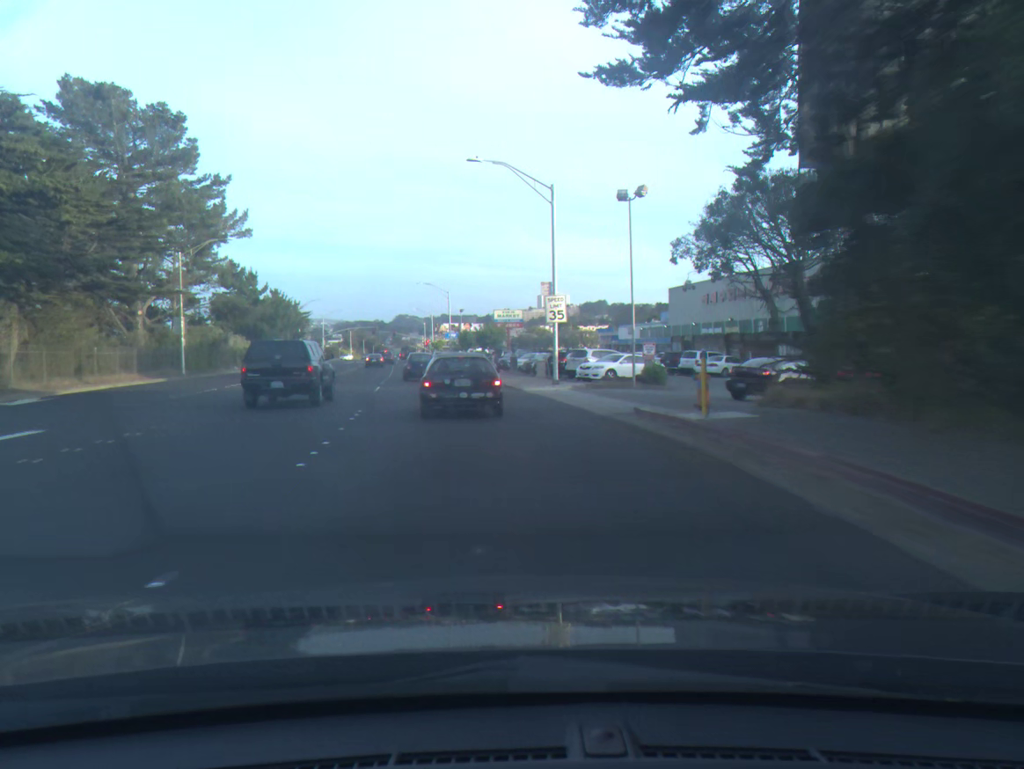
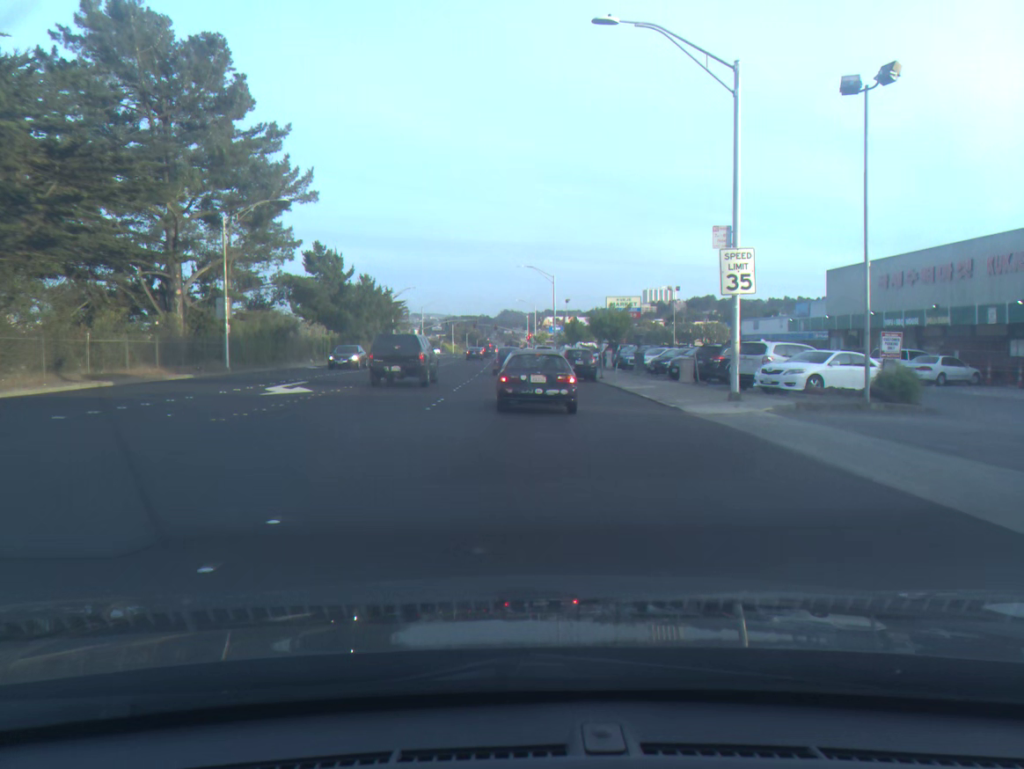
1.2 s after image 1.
(-1.0, +13.1) m; -7°
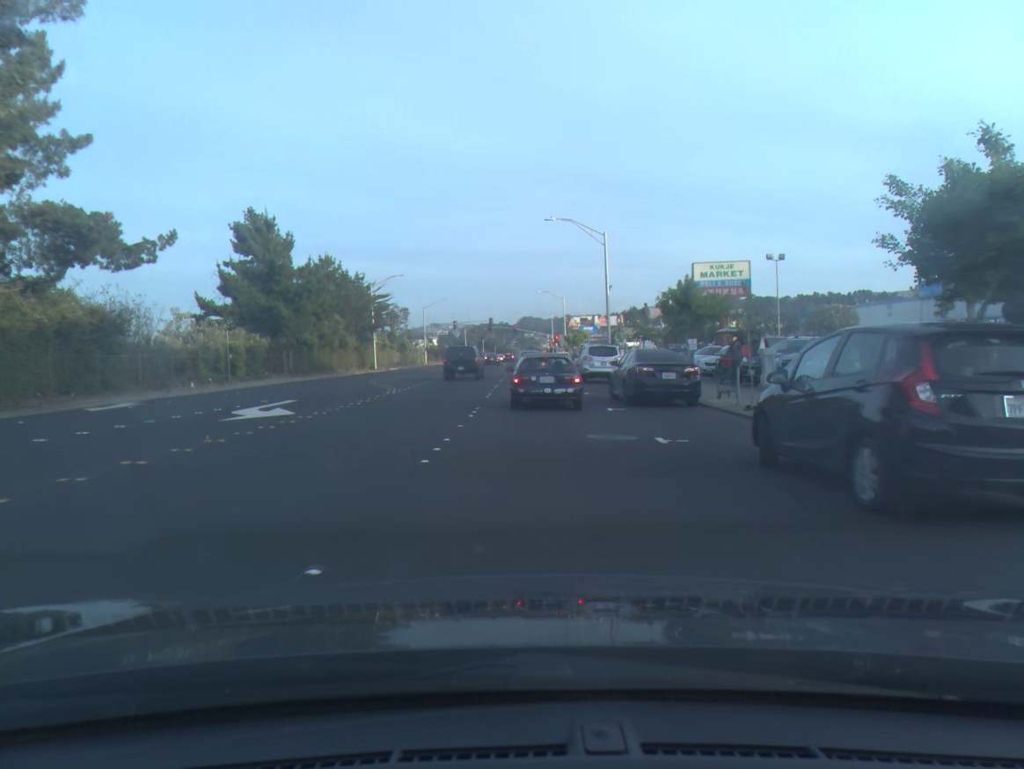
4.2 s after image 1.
(-0.6, +29.0) m; -1°
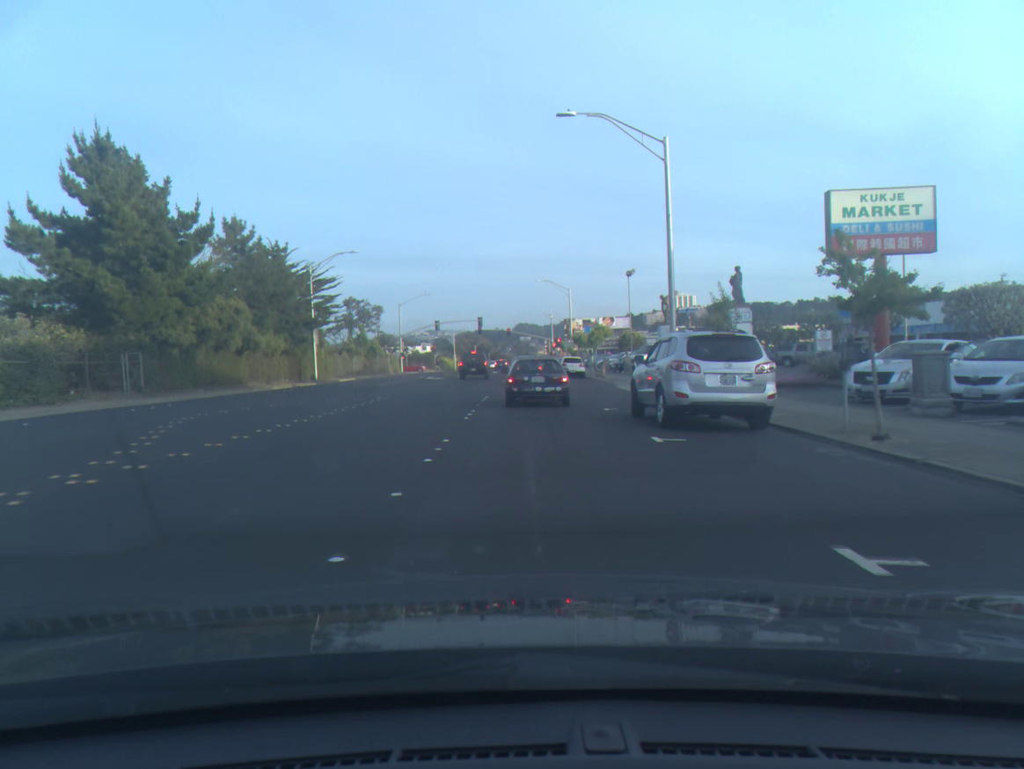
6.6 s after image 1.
(+0.2, +21.0) m; +1°
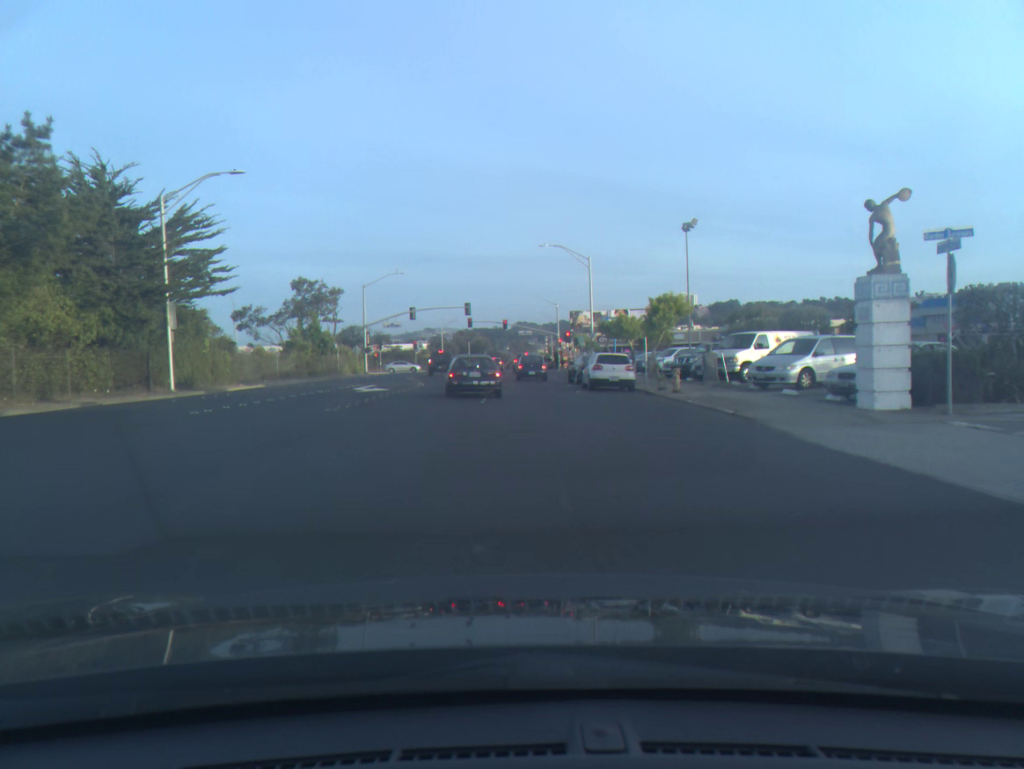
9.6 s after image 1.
(0.0, +23.6) m; 0°
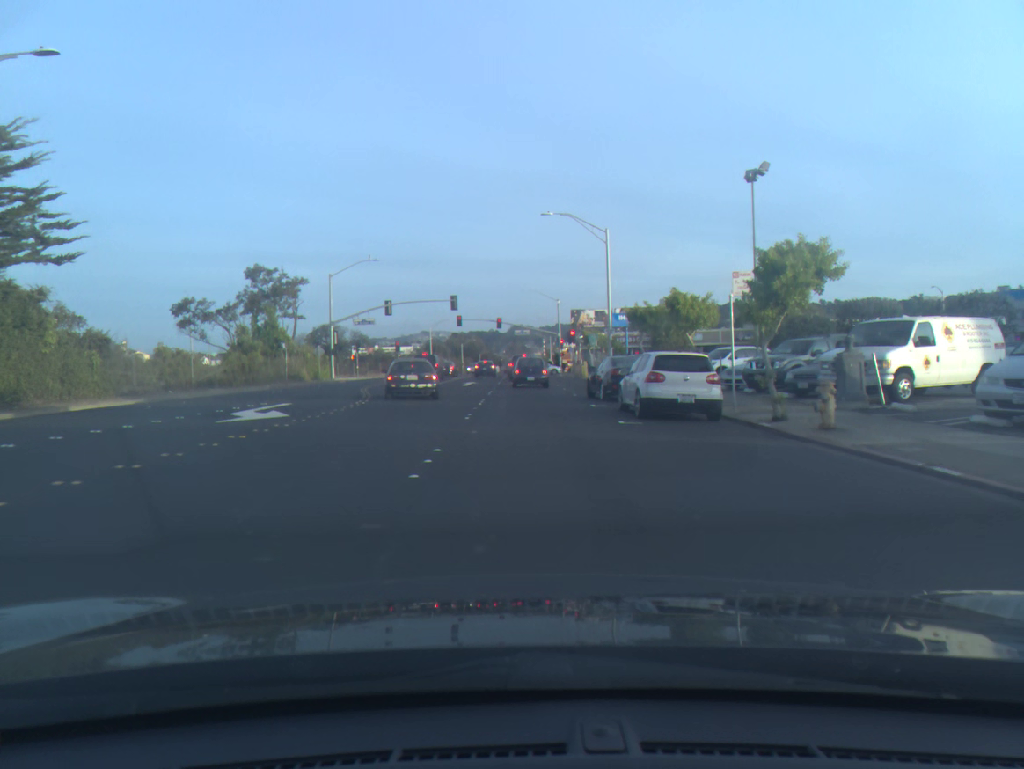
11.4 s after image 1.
(0.0, +13.2) m; 0°
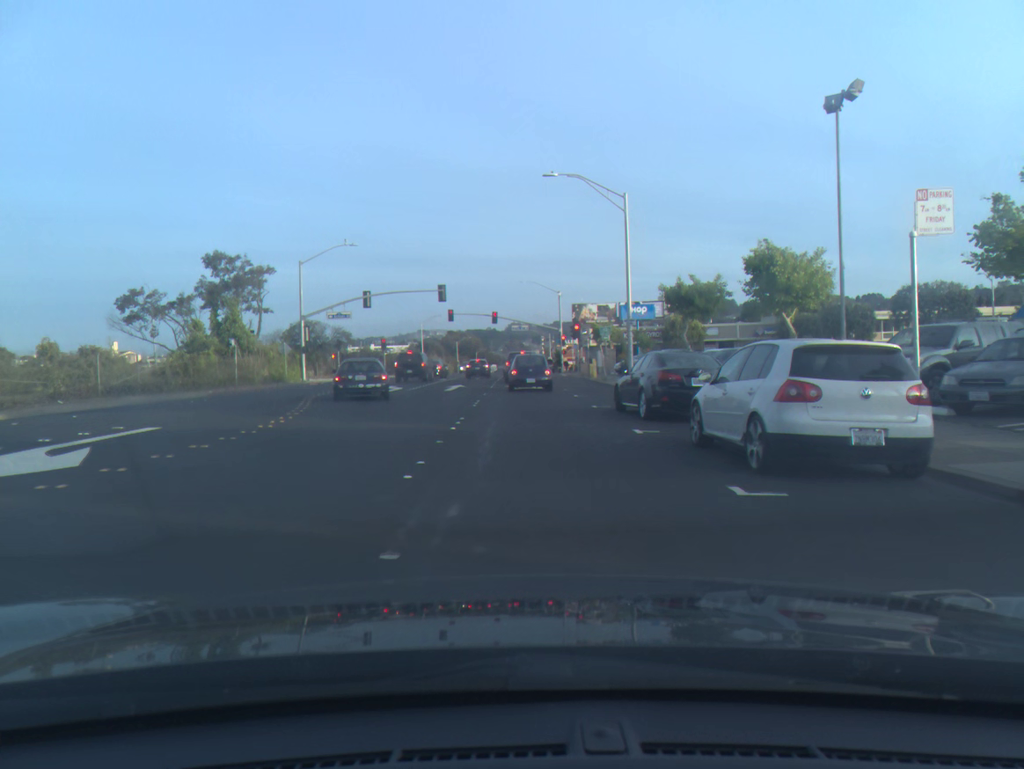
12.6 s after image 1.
(0.0, +8.5) m; 0°
